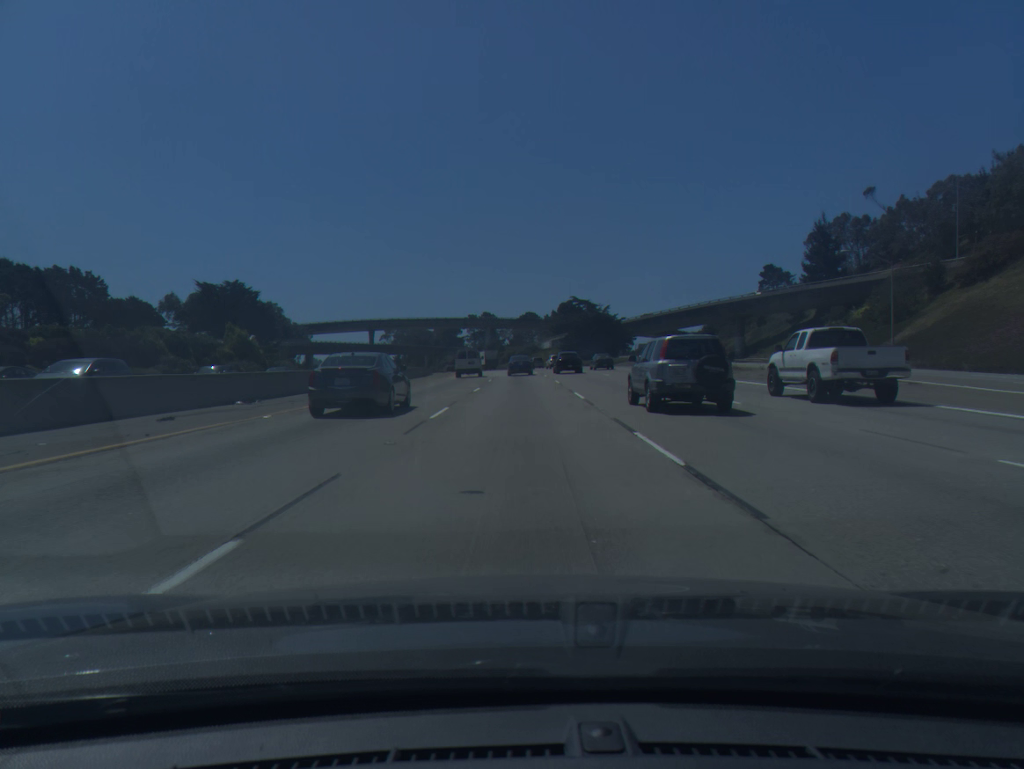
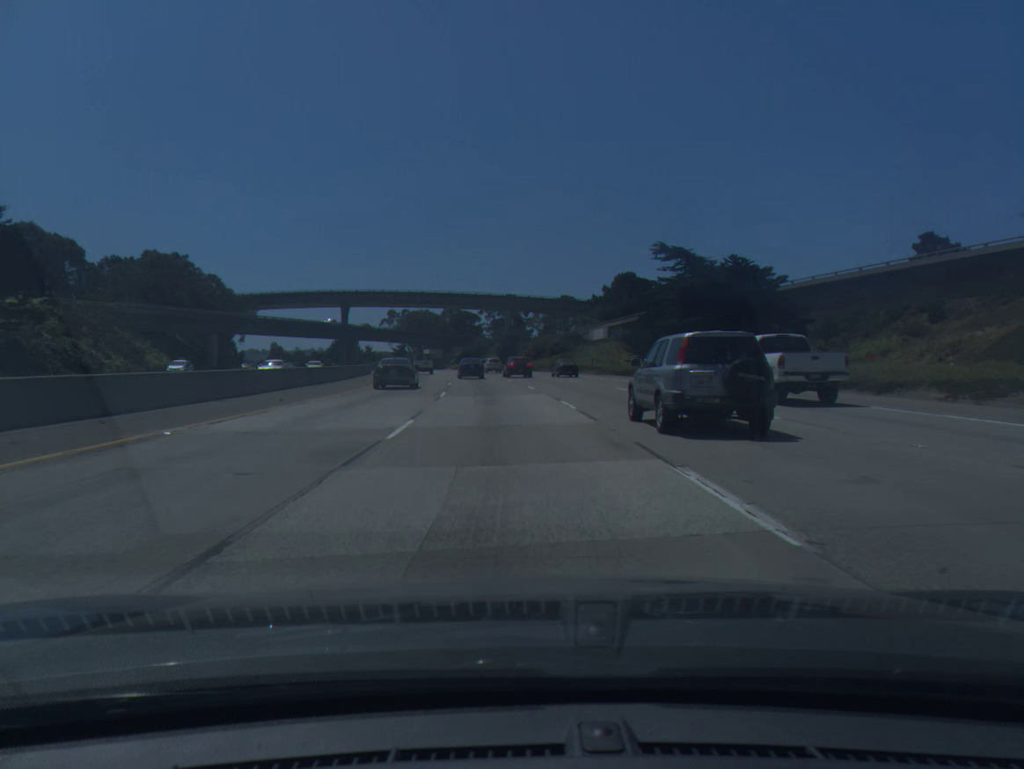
(-0.5, +76.8) m; -2°
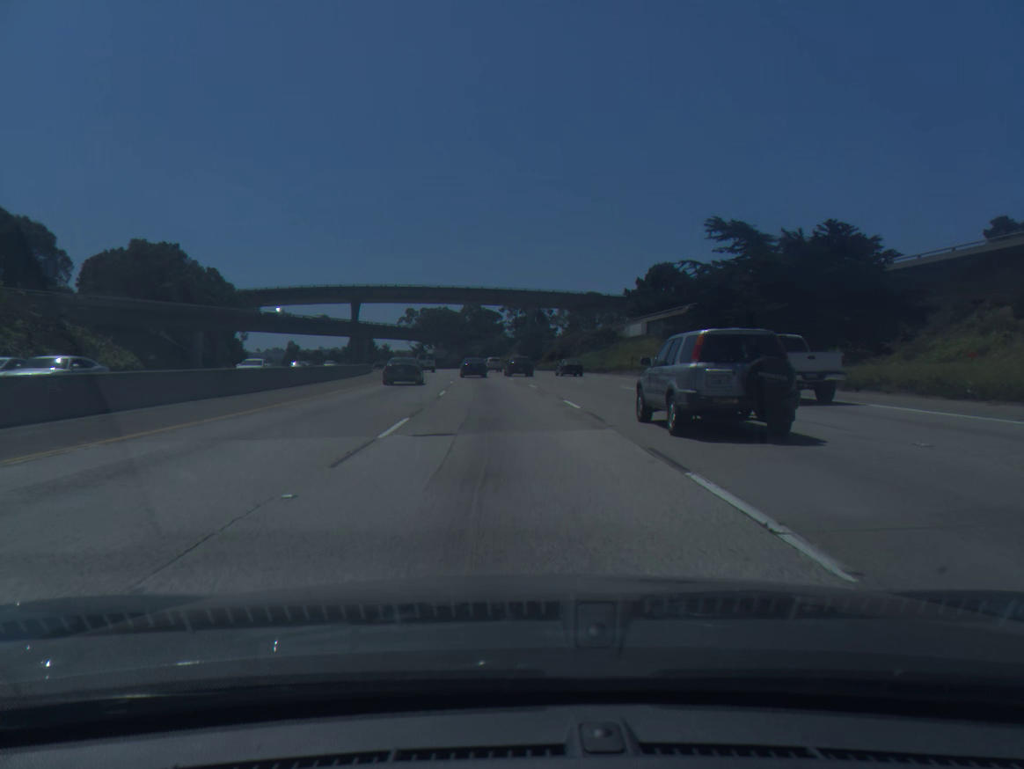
(-0.2, +15.3) m; -2°
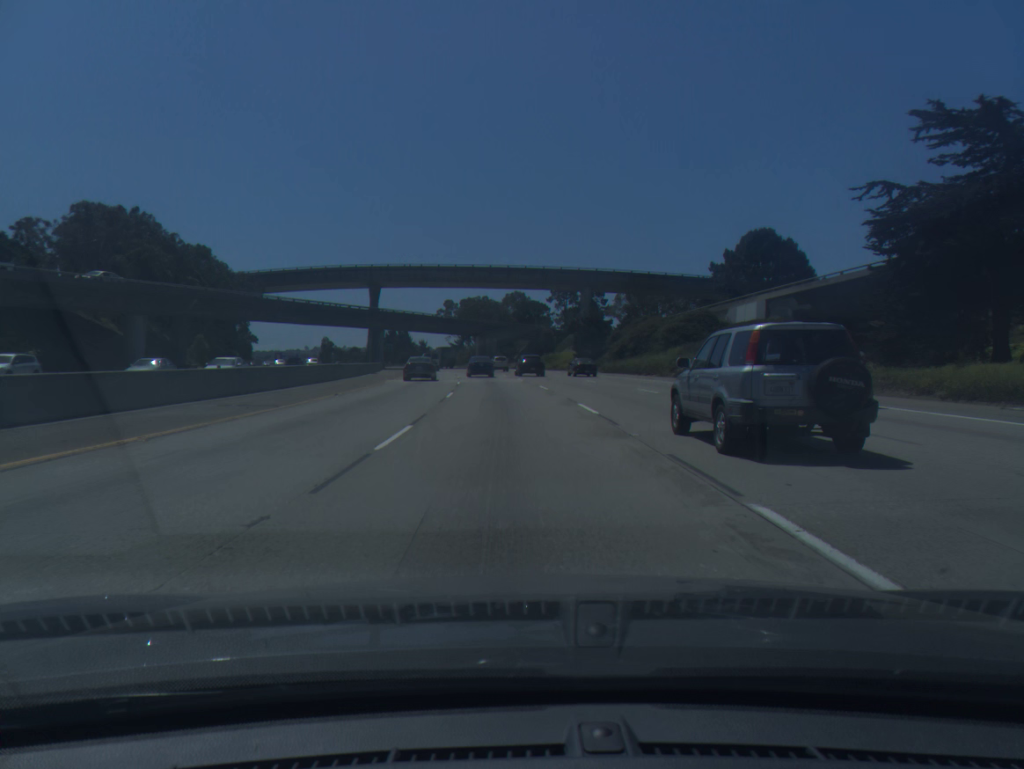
(-0.9, +30.6) m; -3°
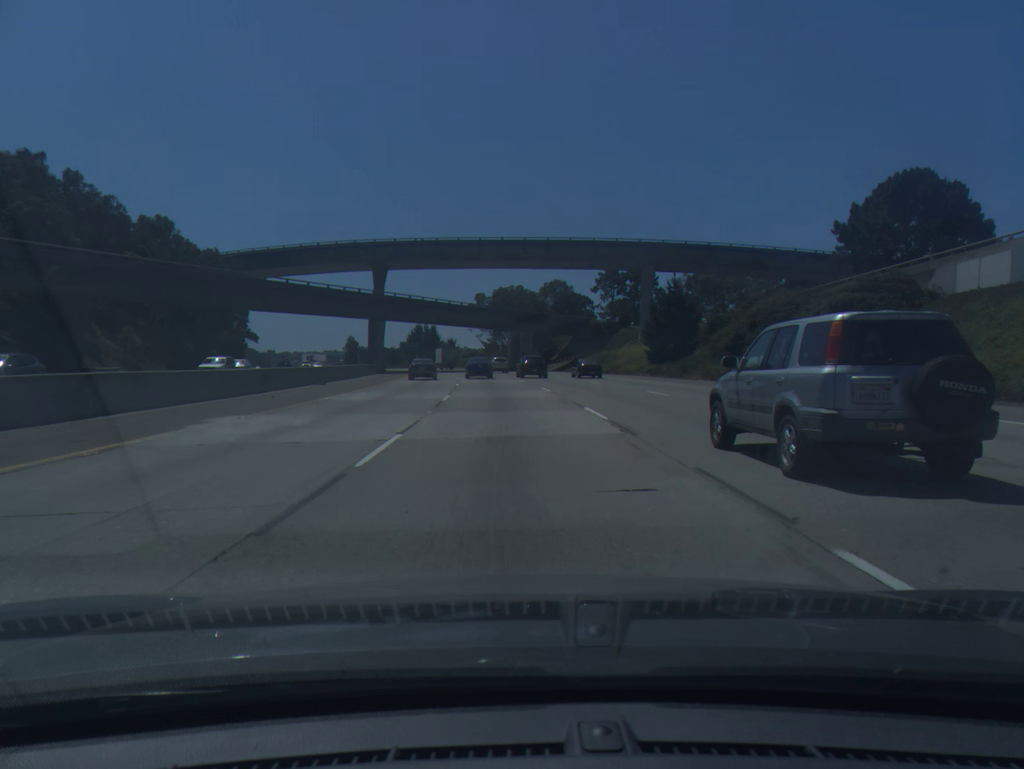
(-0.7, +30.7) m; -3°
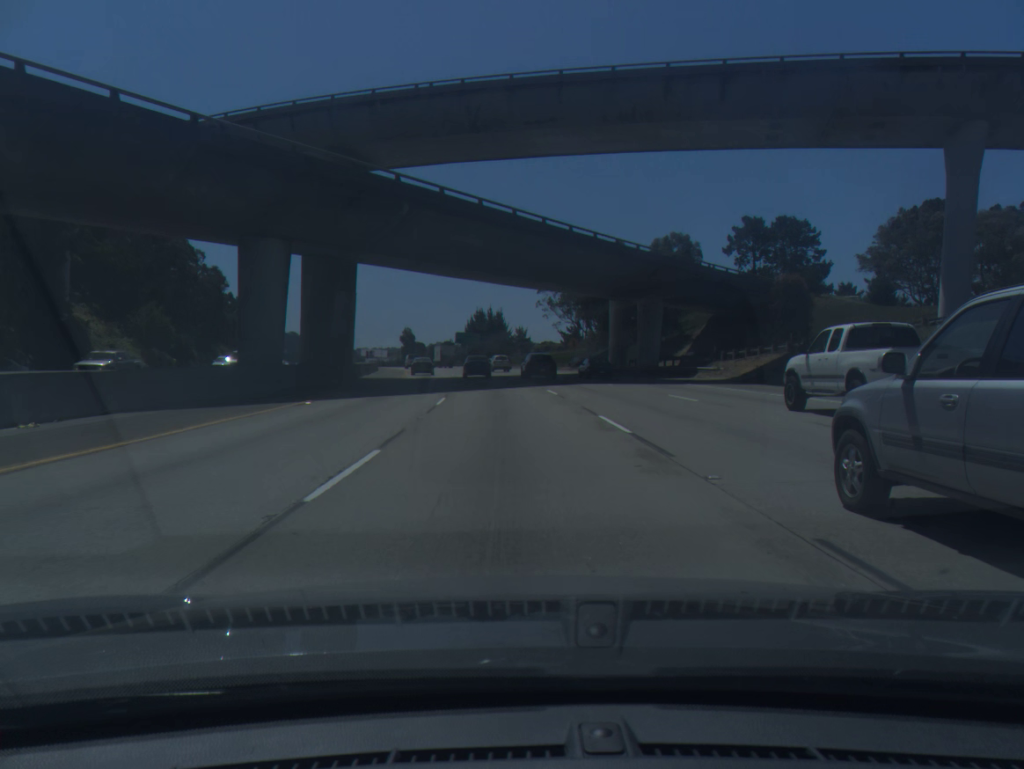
(-2.9, +61.1) m; -6°
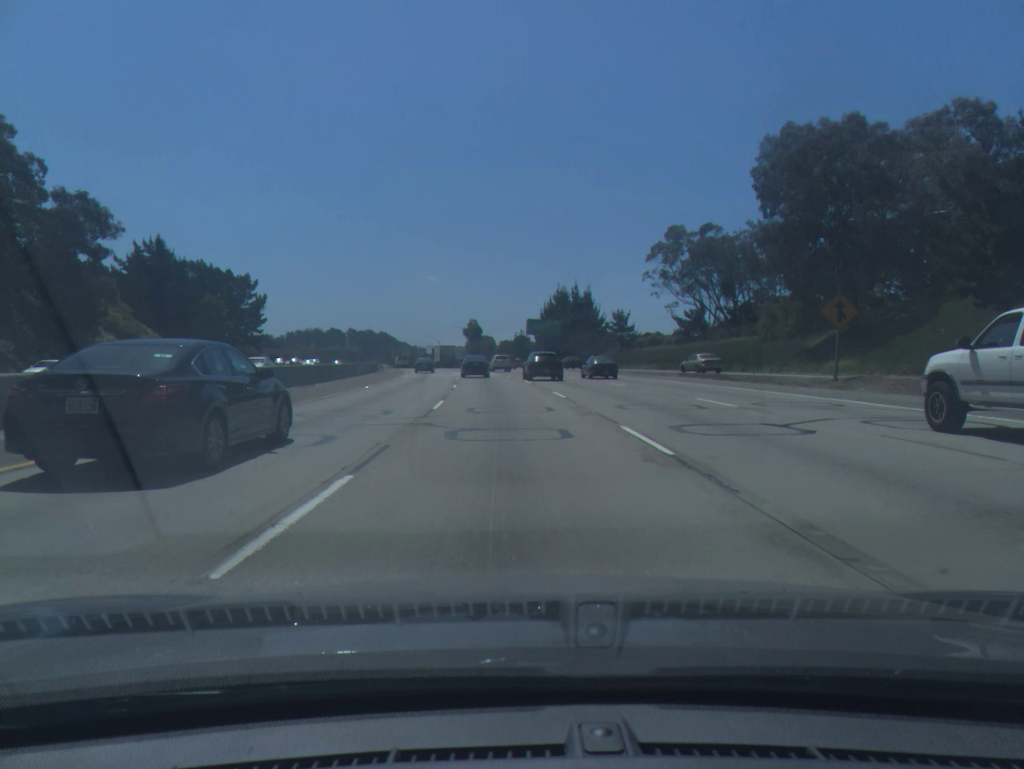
(-3.1, +60.8) m; -6°
